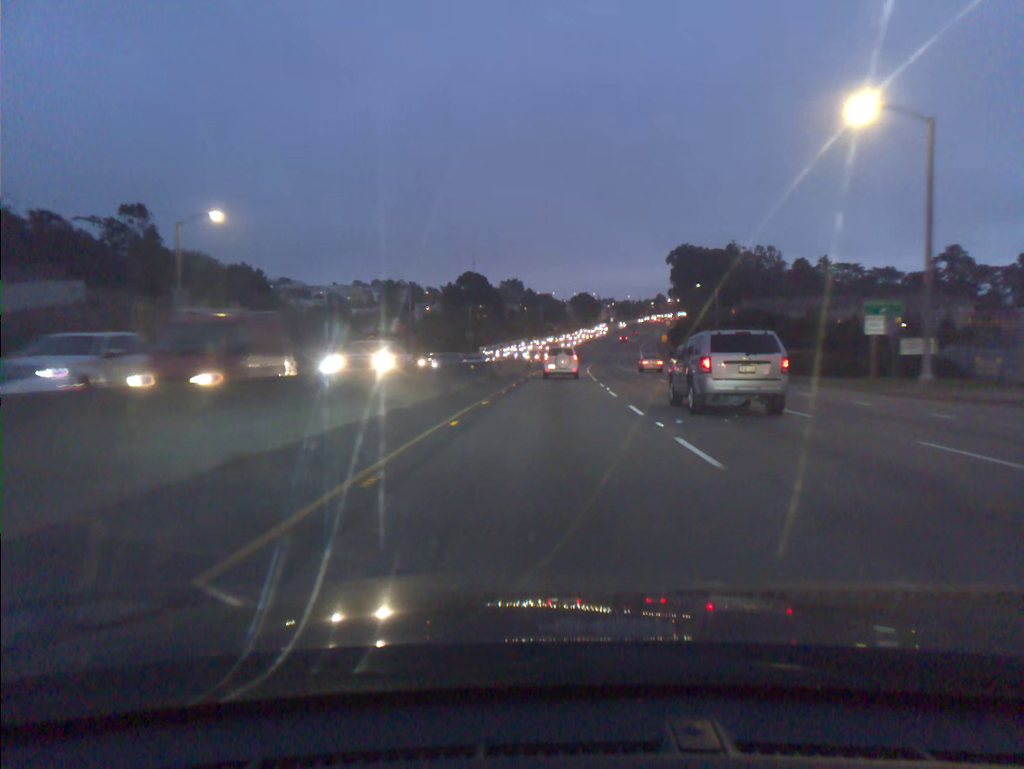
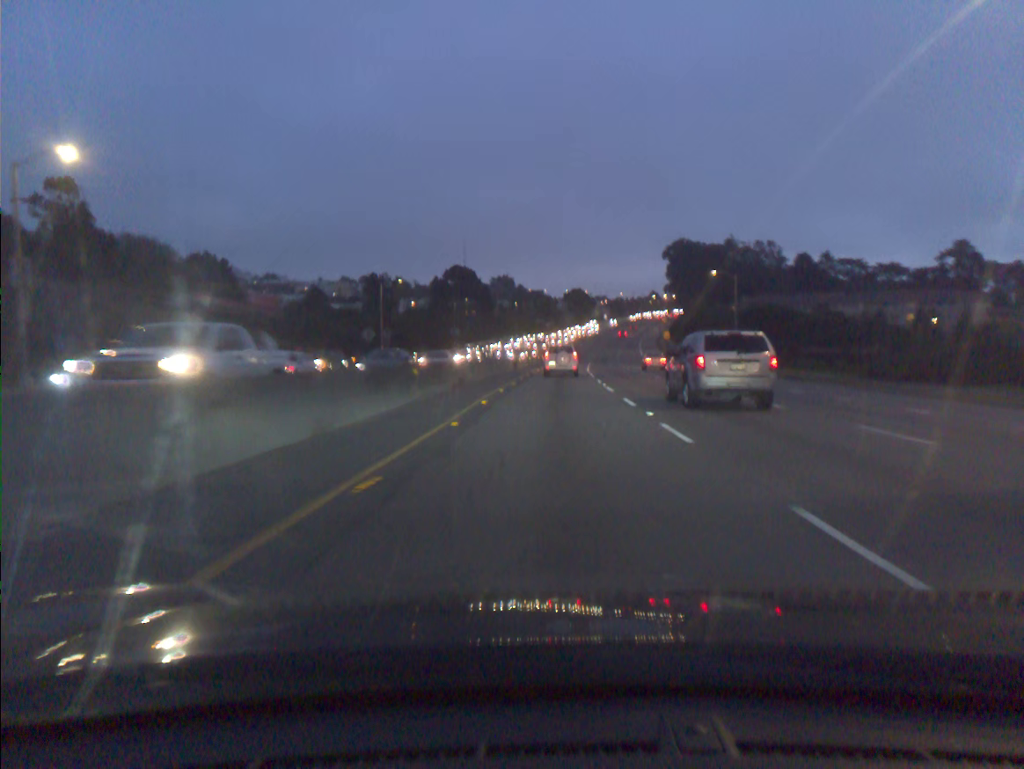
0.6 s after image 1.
(+0.1, +12.7) m; +1°
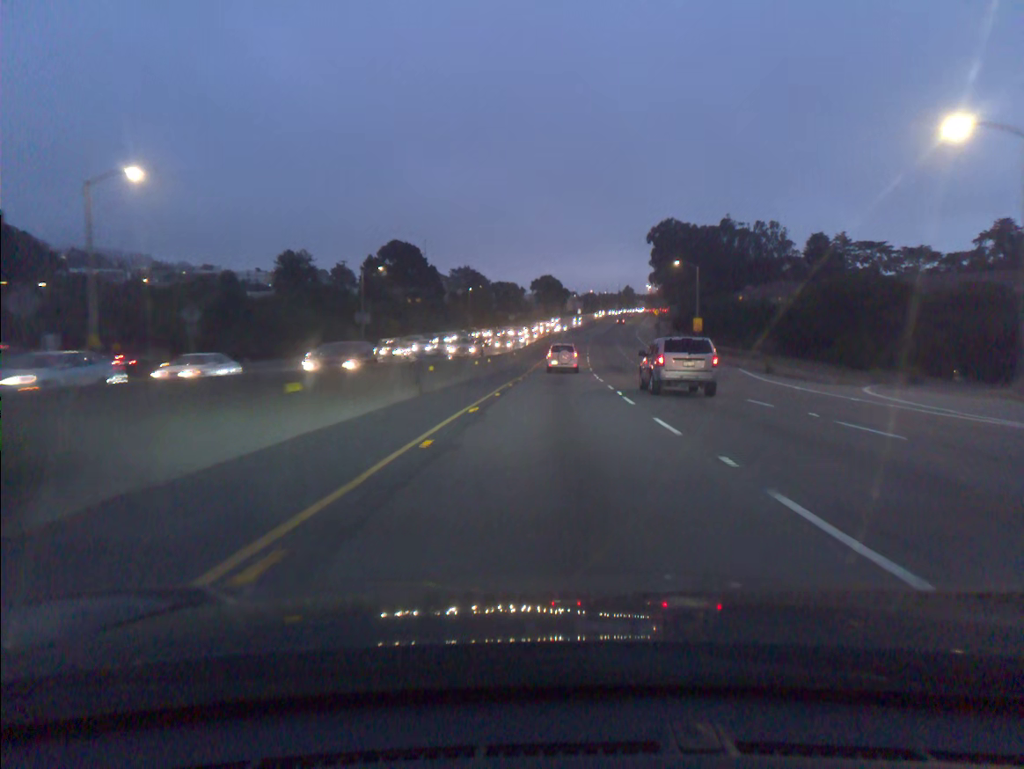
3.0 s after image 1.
(+1.1, +51.1) m; +2°
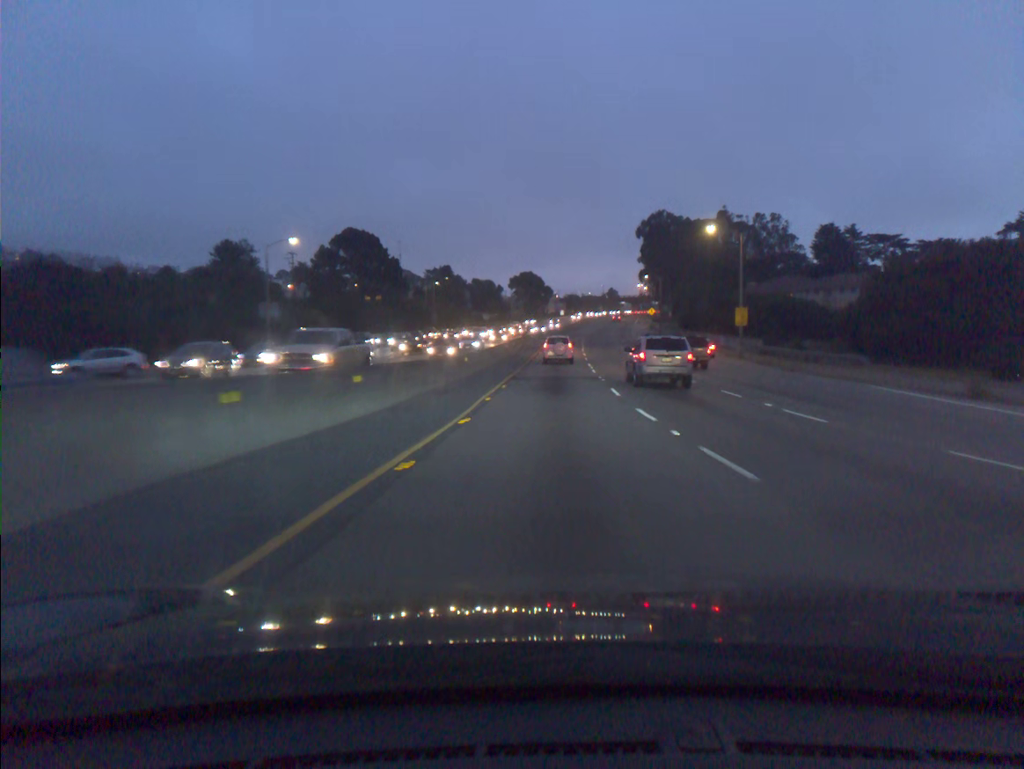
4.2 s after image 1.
(+0.3, +25.9) m; +1°
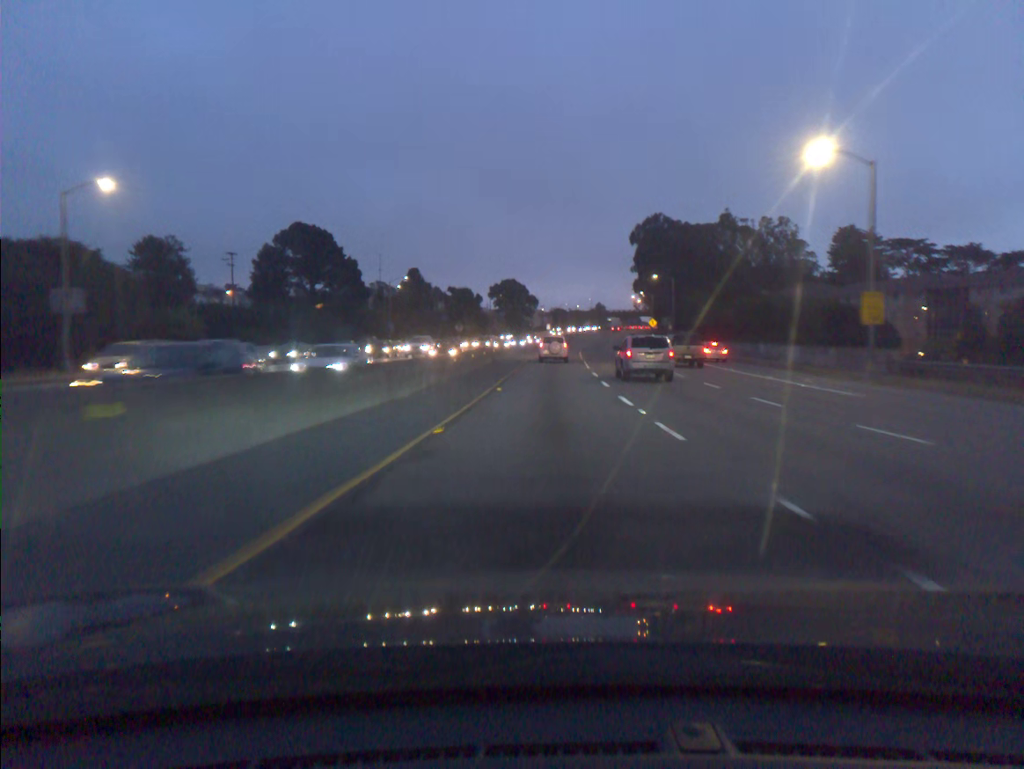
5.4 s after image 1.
(+0.3, +26.1) m; +1°
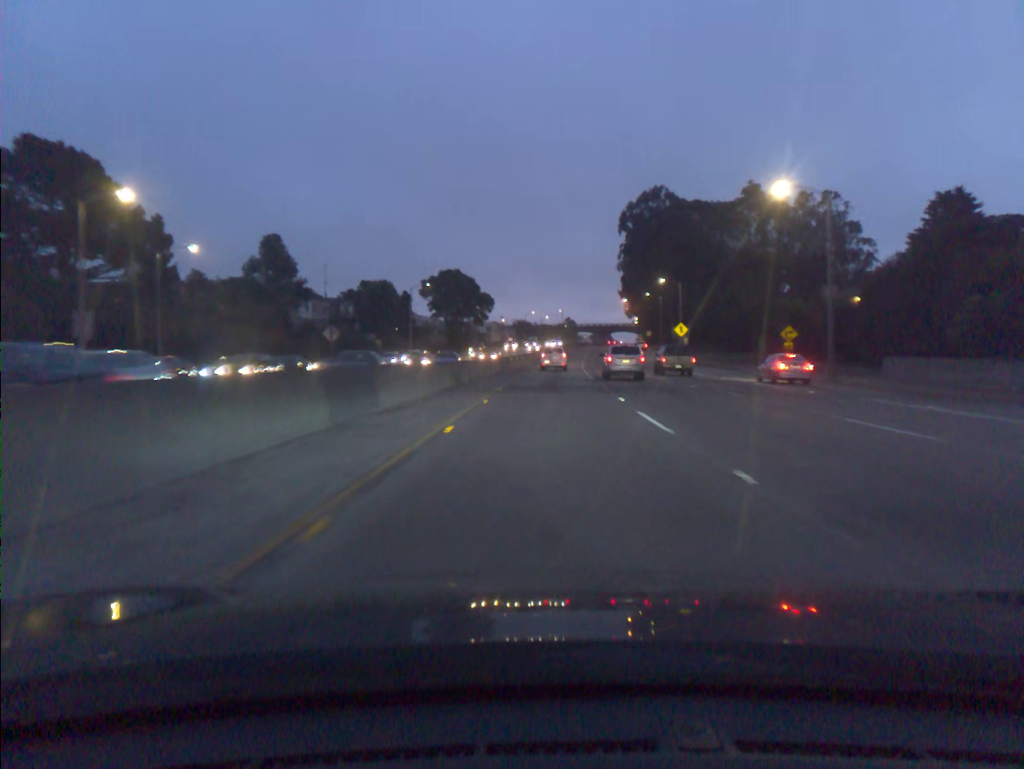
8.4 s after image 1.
(+1.3, +65.1) m; +3°
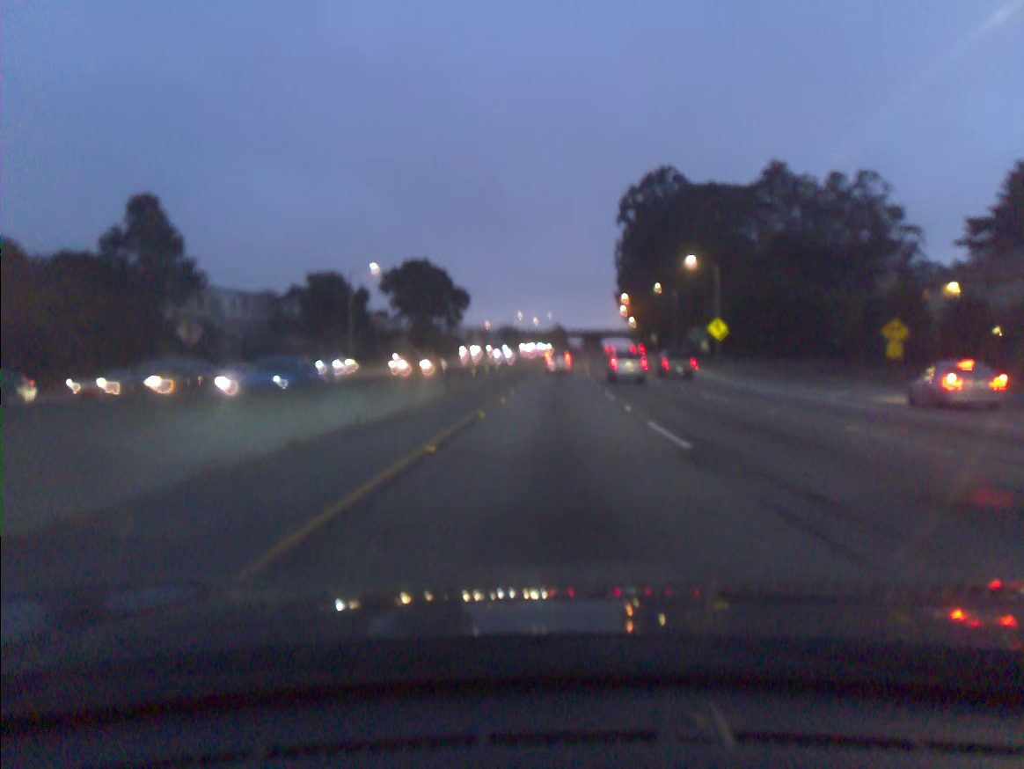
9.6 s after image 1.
(+0.2, +26.4) m; +1°
